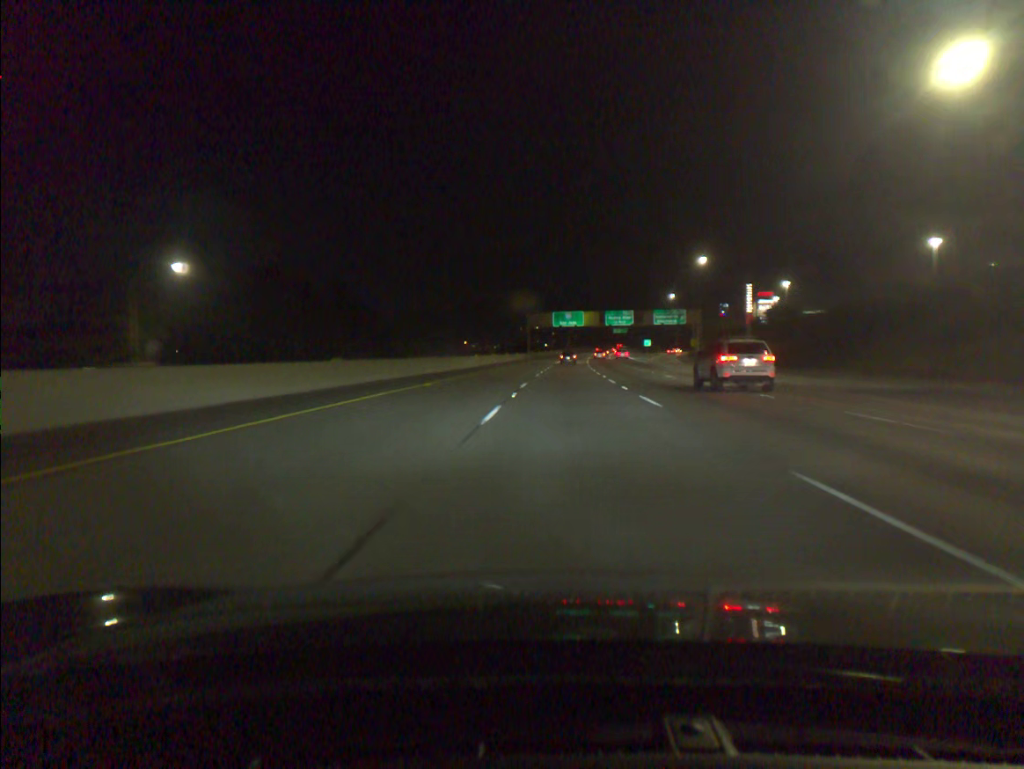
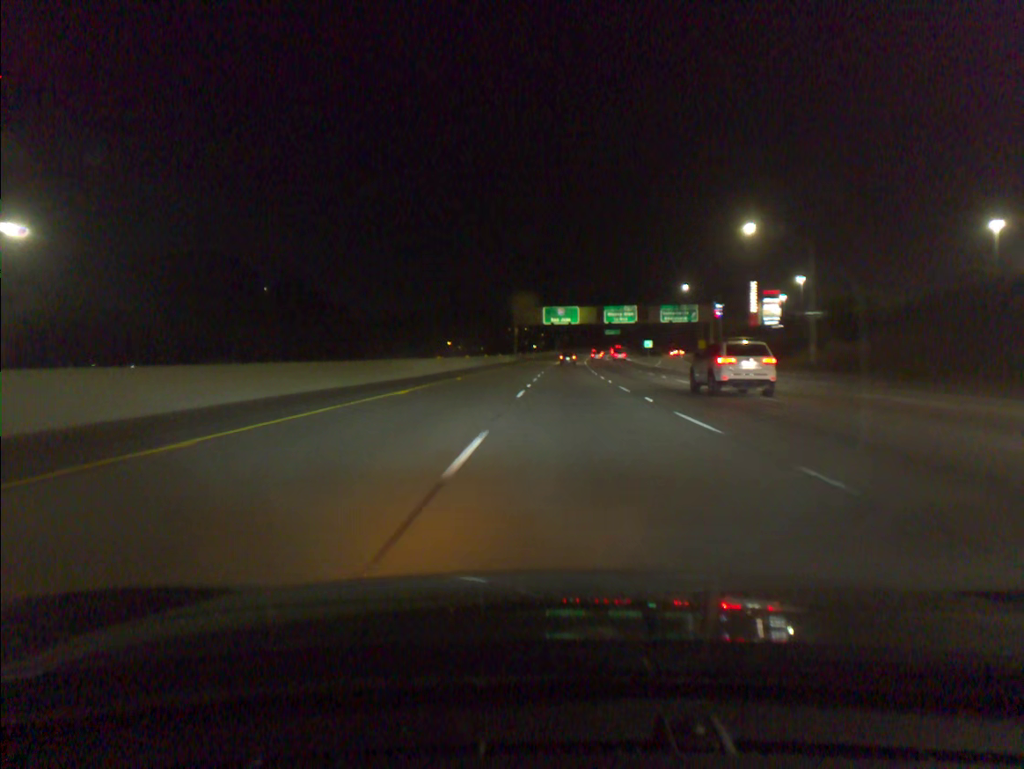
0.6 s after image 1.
(+0.1, +20.3) m; +1°
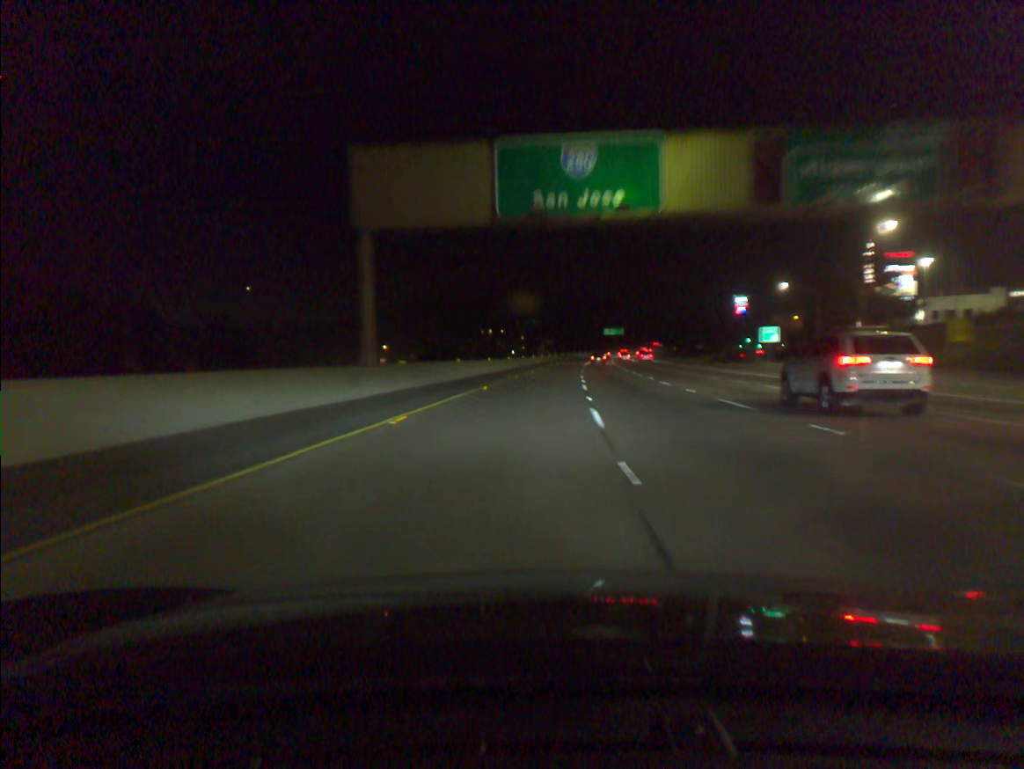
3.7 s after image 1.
(+1.4, +96.8) m; +1°
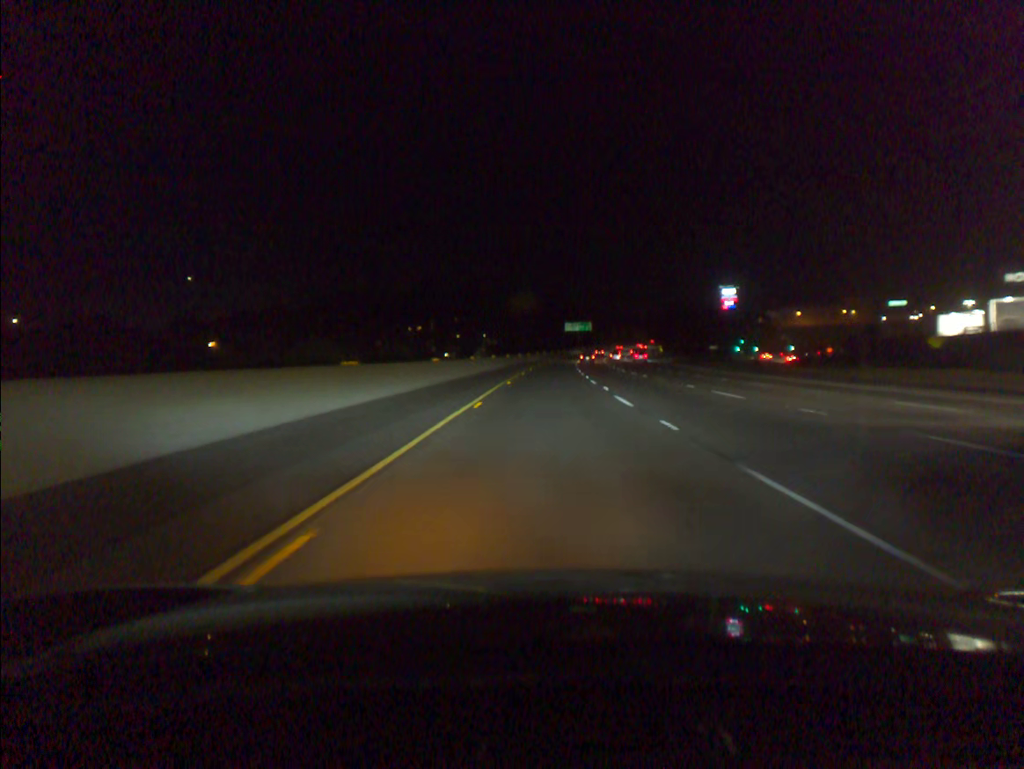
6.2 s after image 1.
(+2.3, +83.2) m; +4°
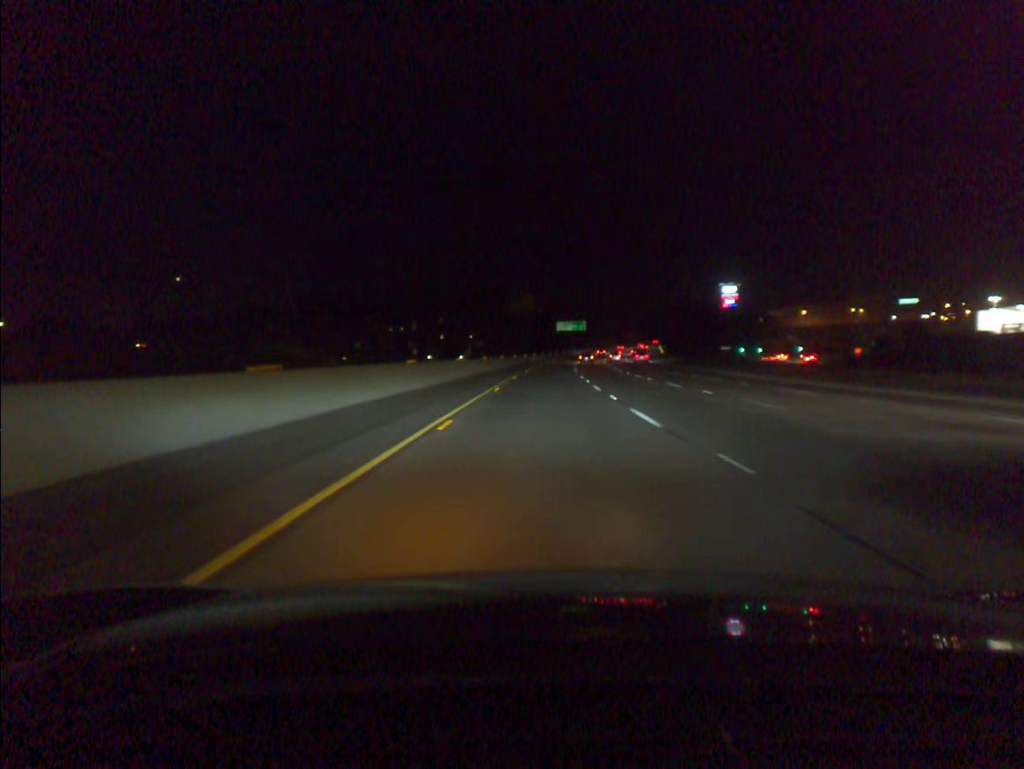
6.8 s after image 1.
(+0.1, +19.9) m; +1°
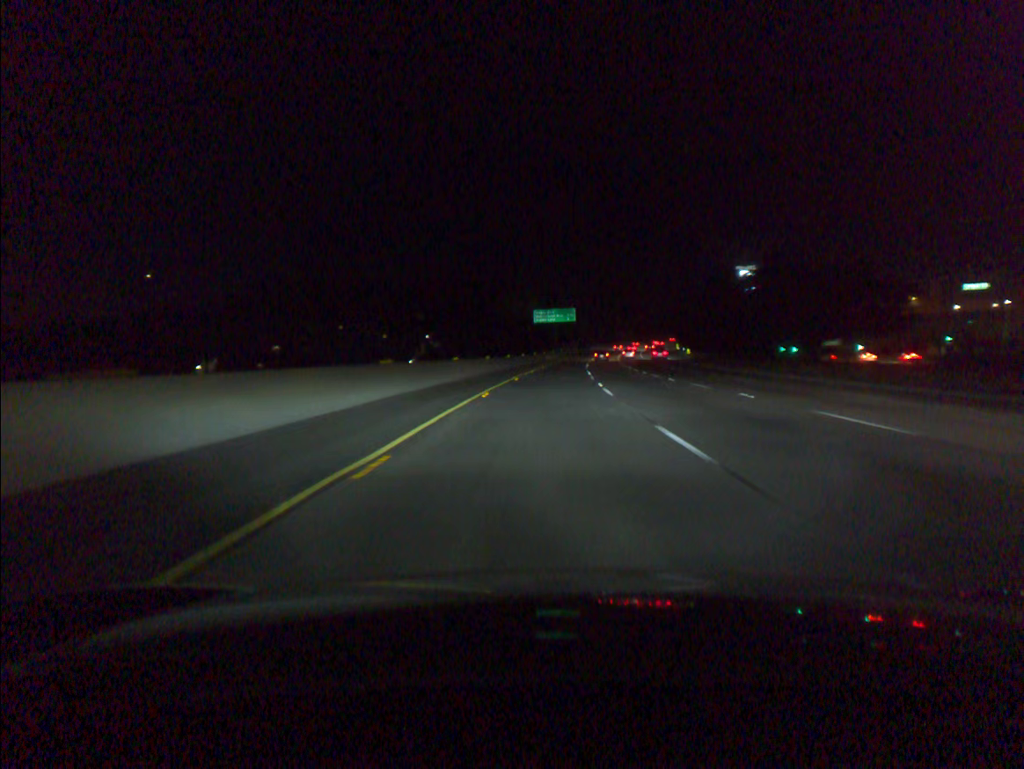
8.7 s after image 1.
(+0.9, +63.6) m; +2°
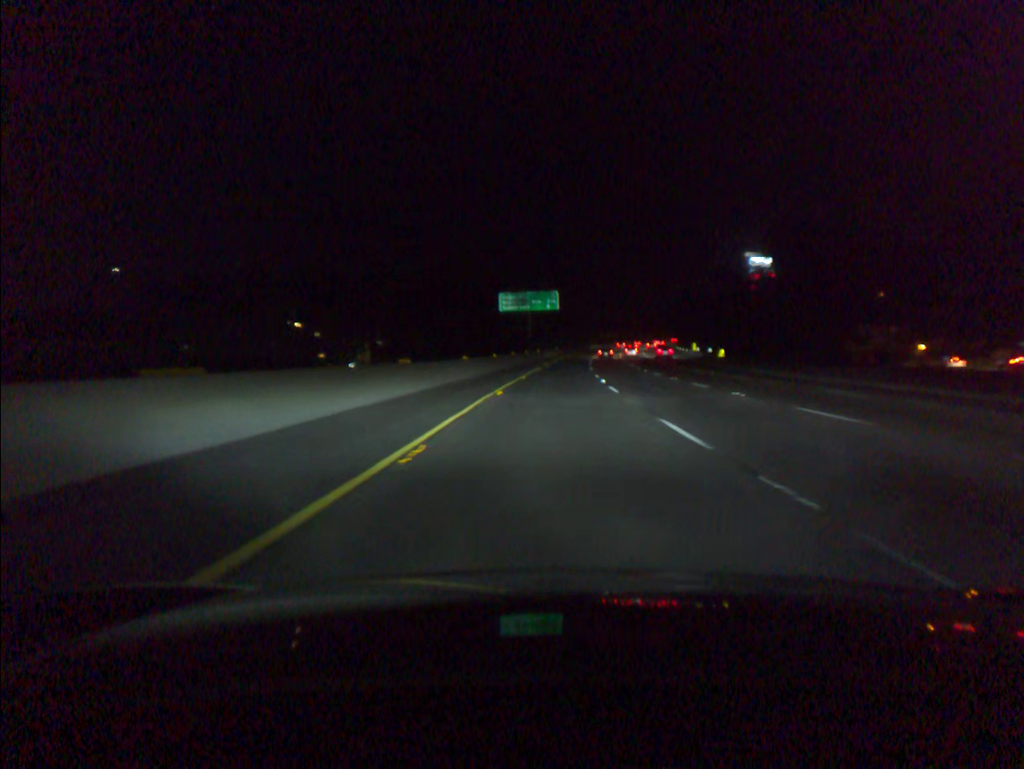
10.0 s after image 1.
(+0.7, +42.4) m; +2°
